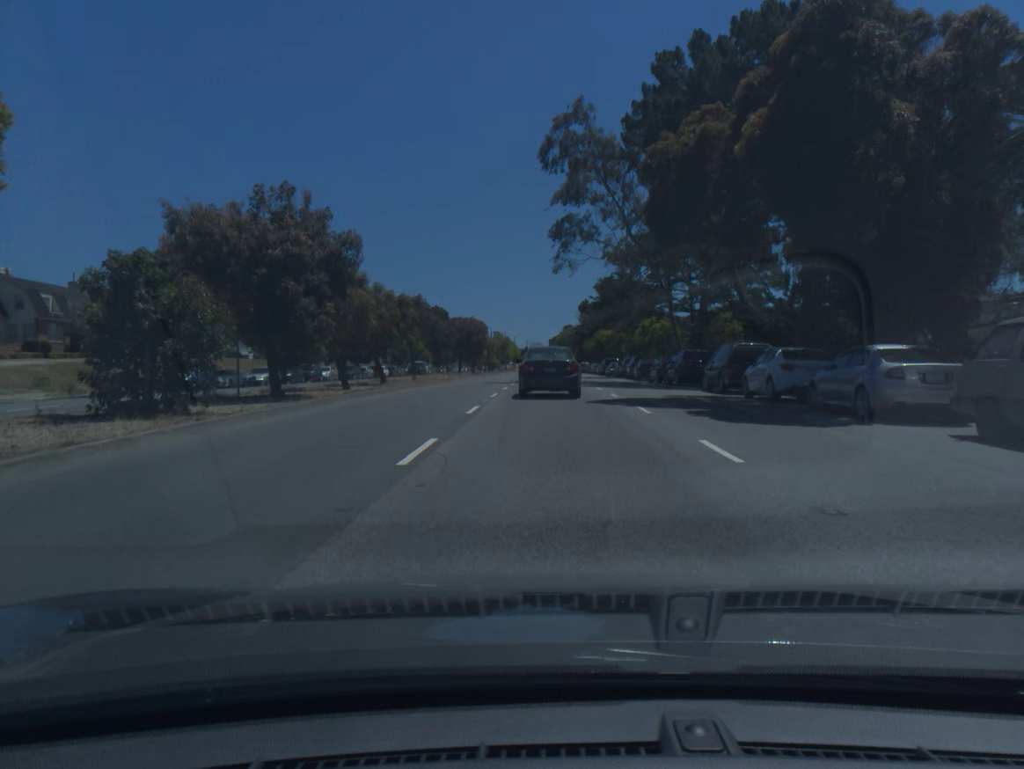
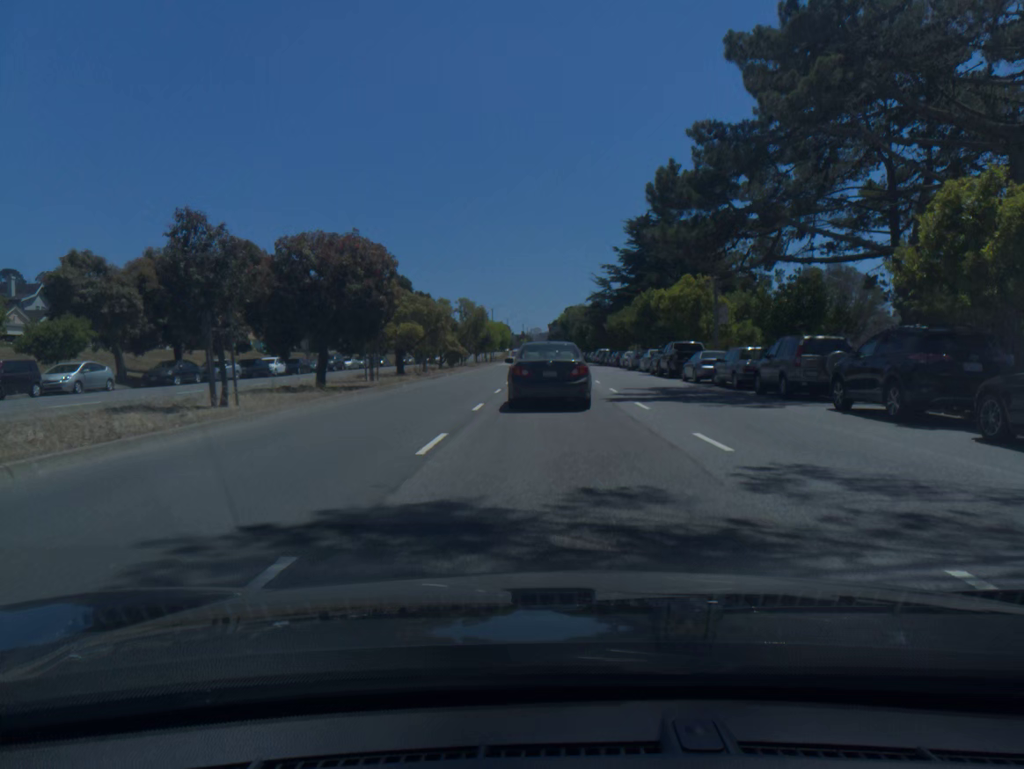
(0.0, +42.3) m; 0°
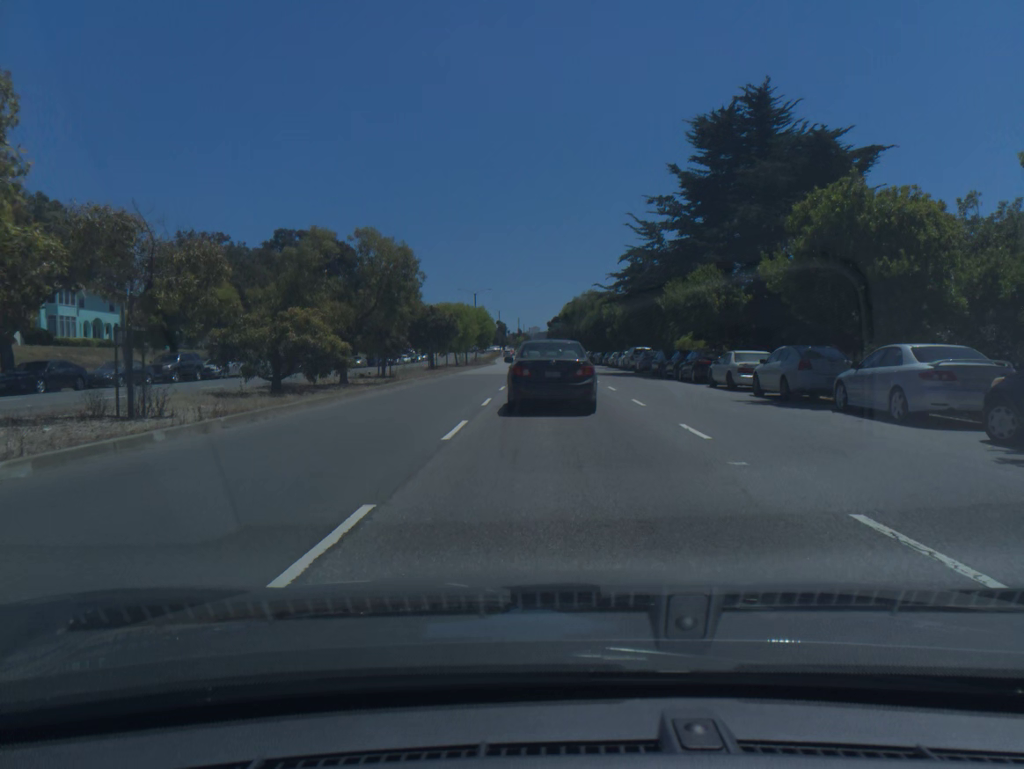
(-0.1, +35.0) m; 0°
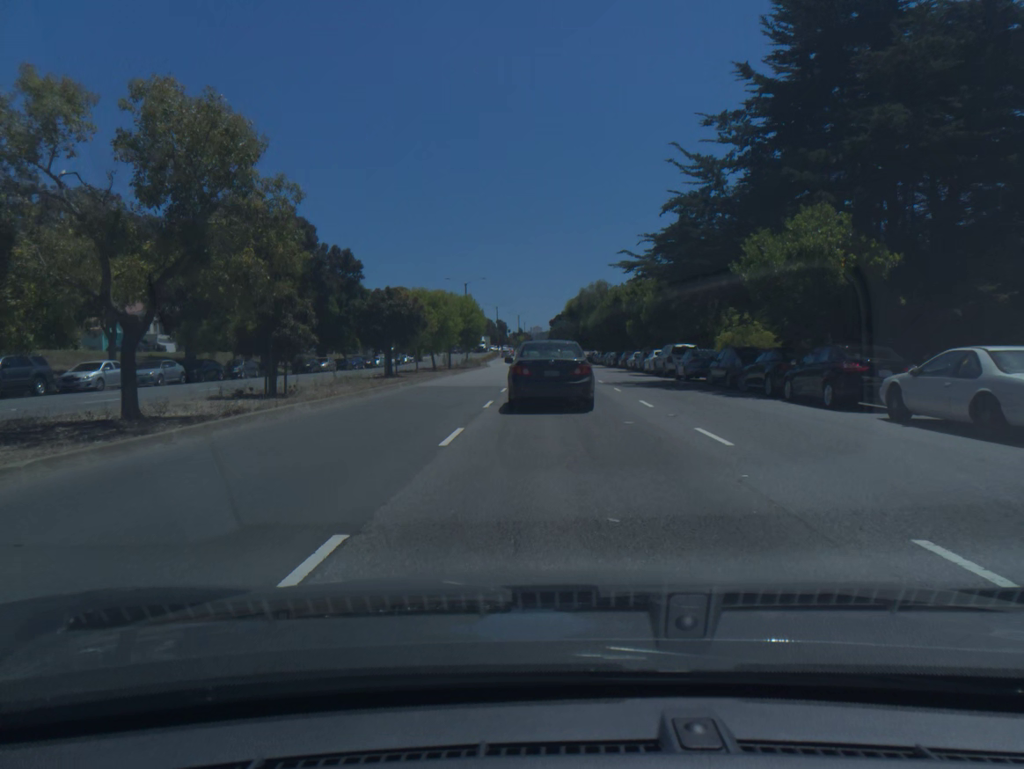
(0.0, +15.3) m; 0°
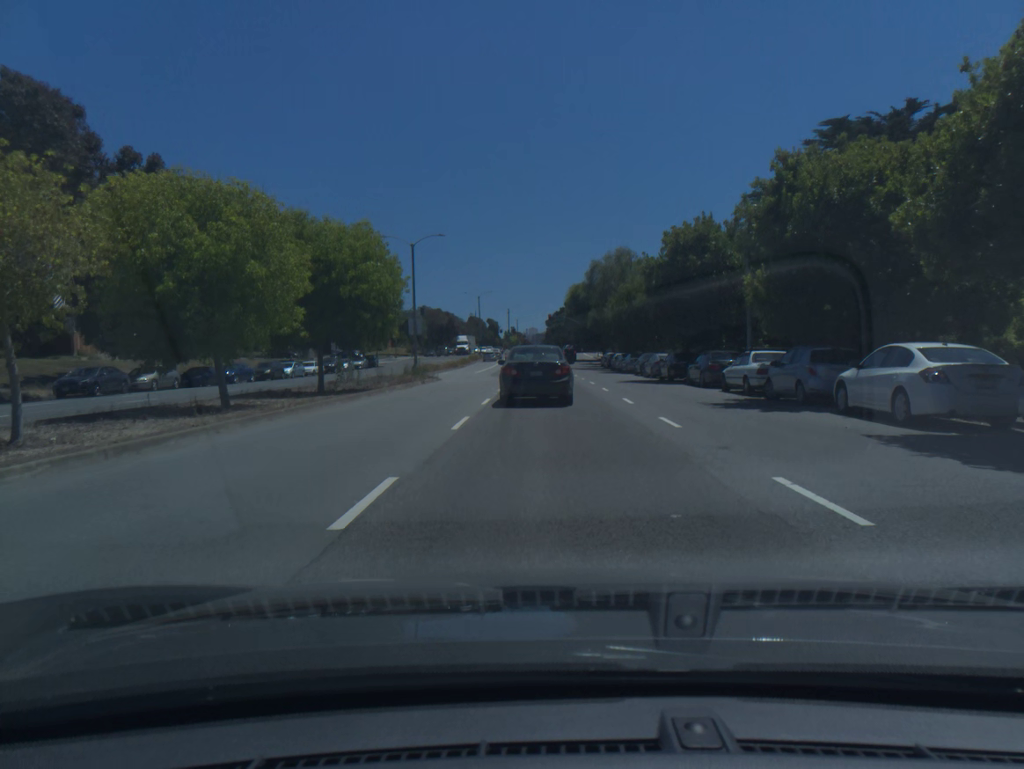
(+0.2, +33.7) m; 0°
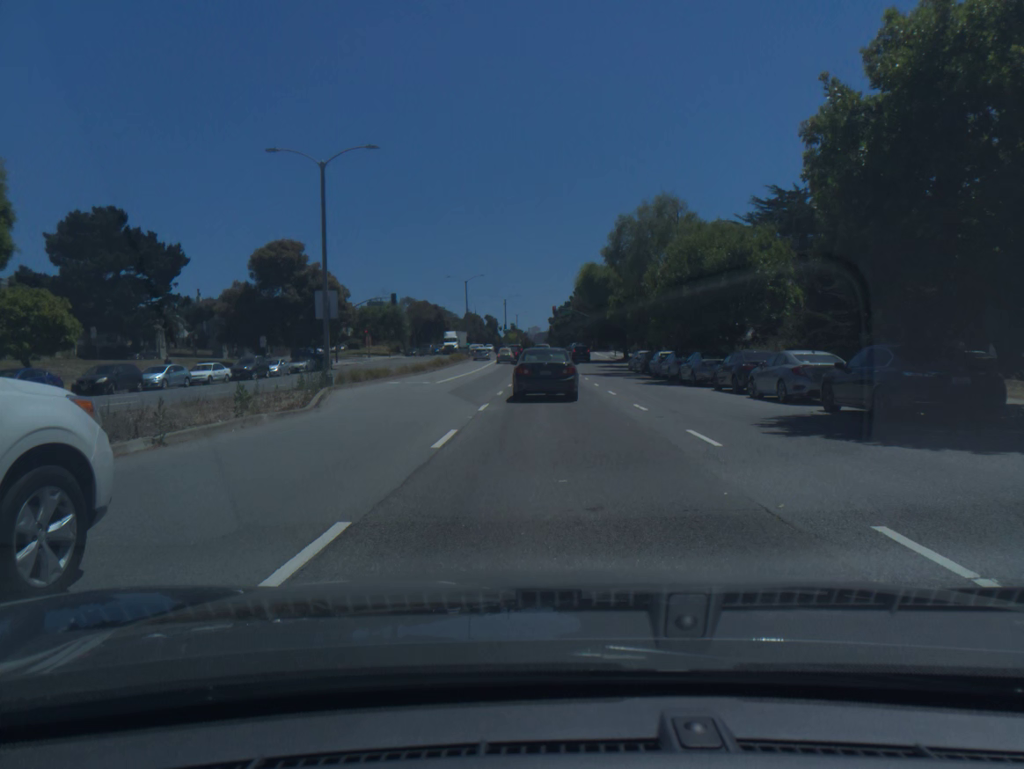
(-0.1, +23.5) m; 0°
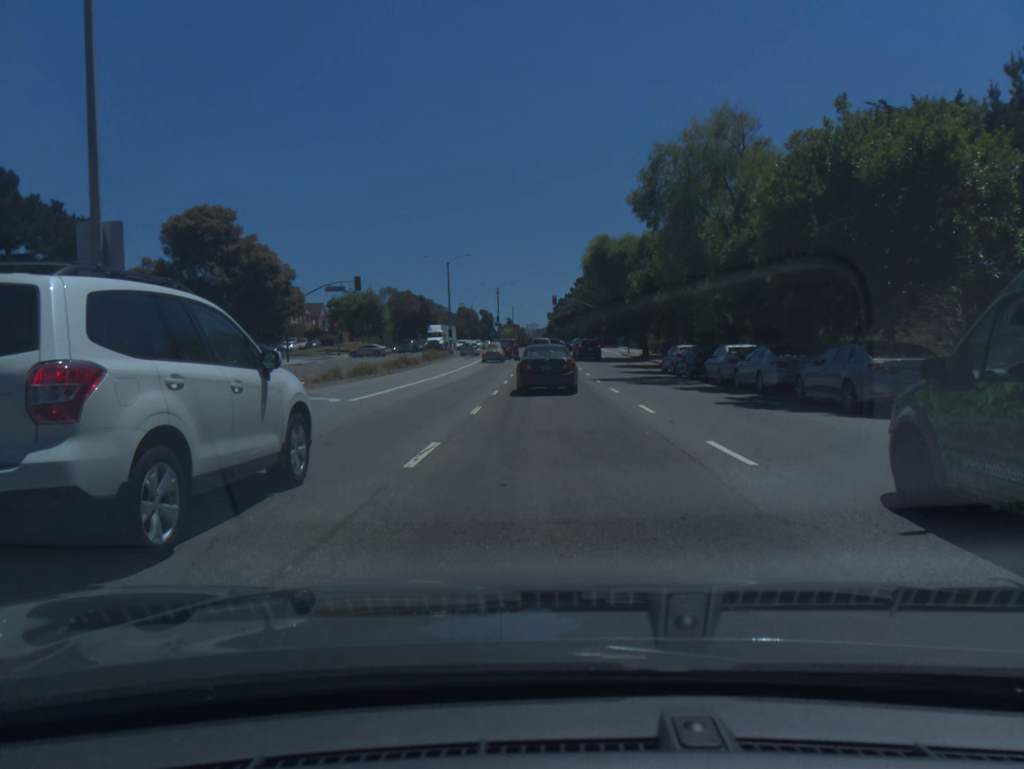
(0.0, +16.4) m; 0°
